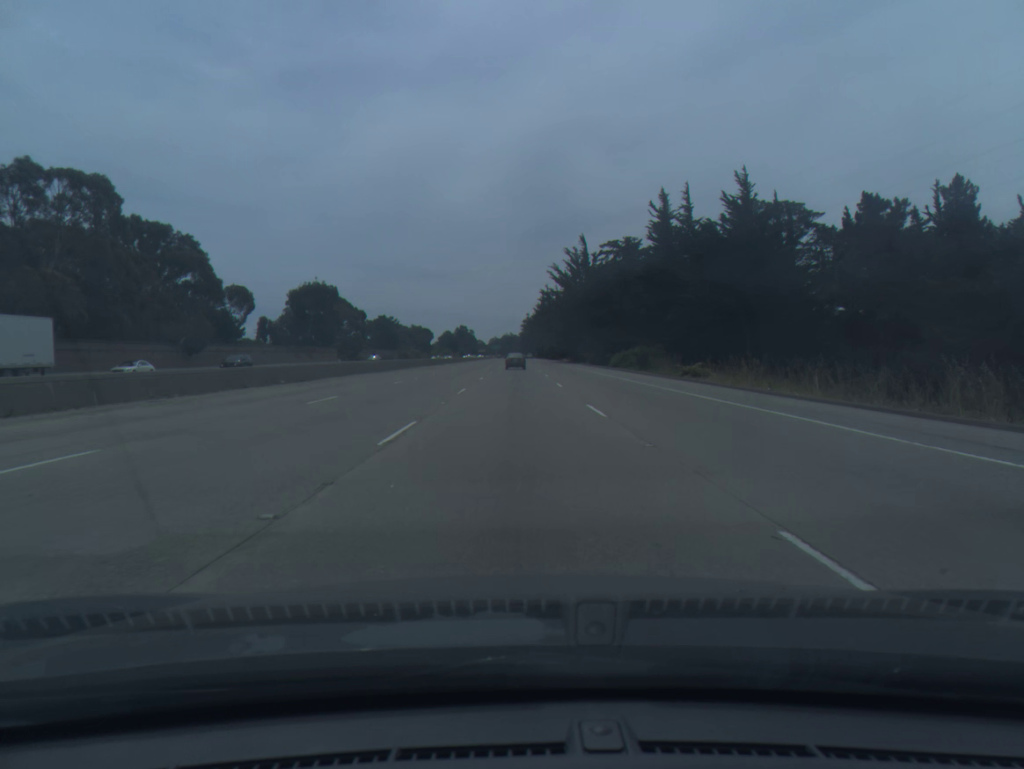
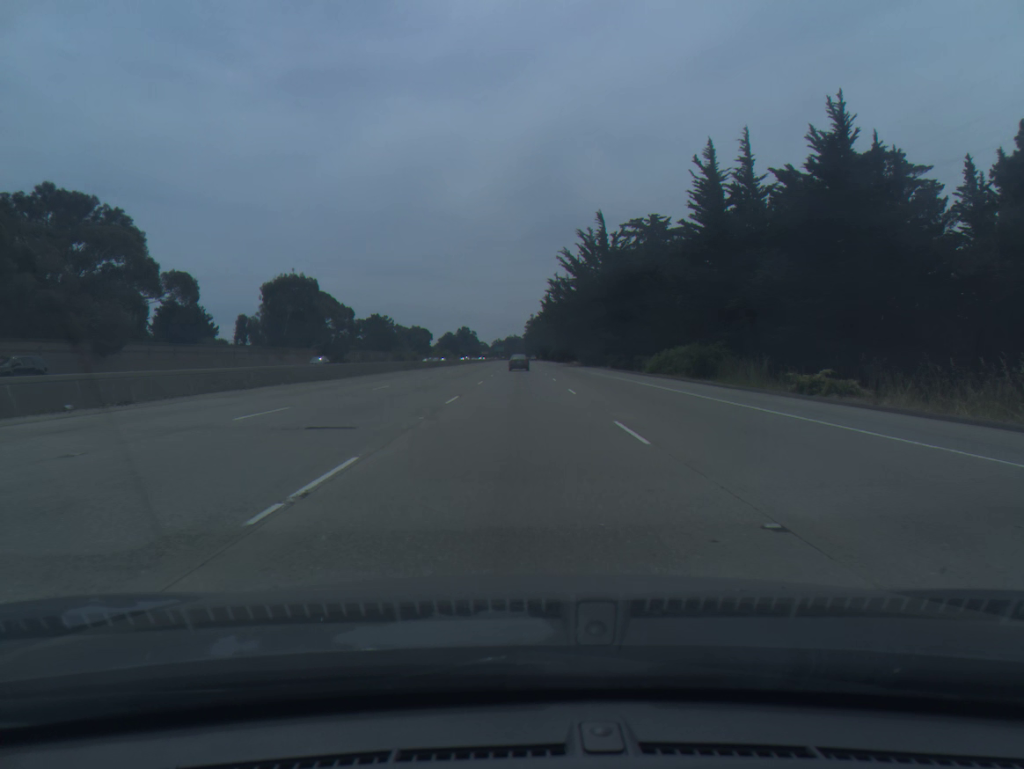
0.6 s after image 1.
(0.0, +20.0) m; 0°
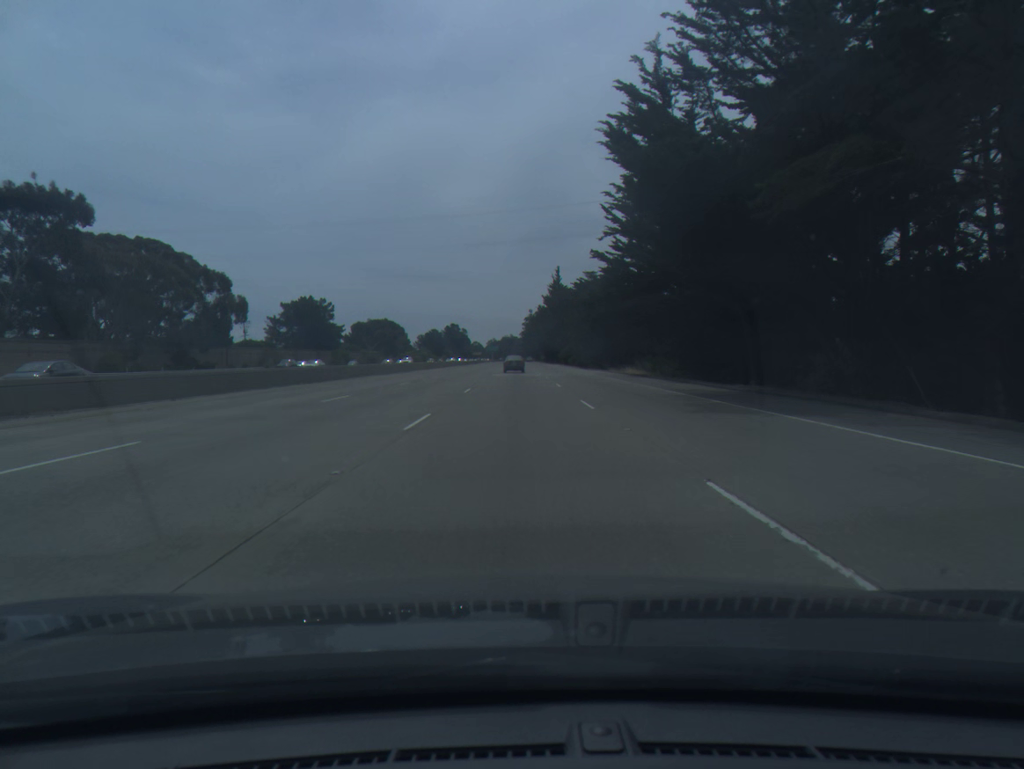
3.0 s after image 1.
(+0.1, +80.1) m; 0°
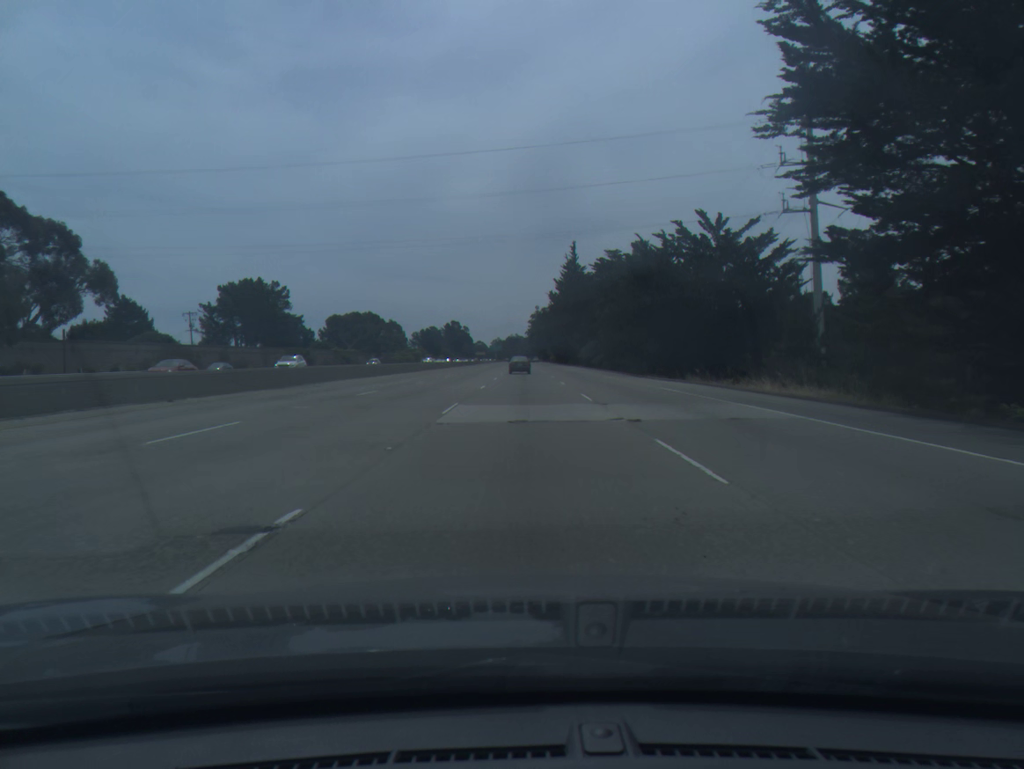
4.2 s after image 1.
(-0.2, +40.1) m; 0°
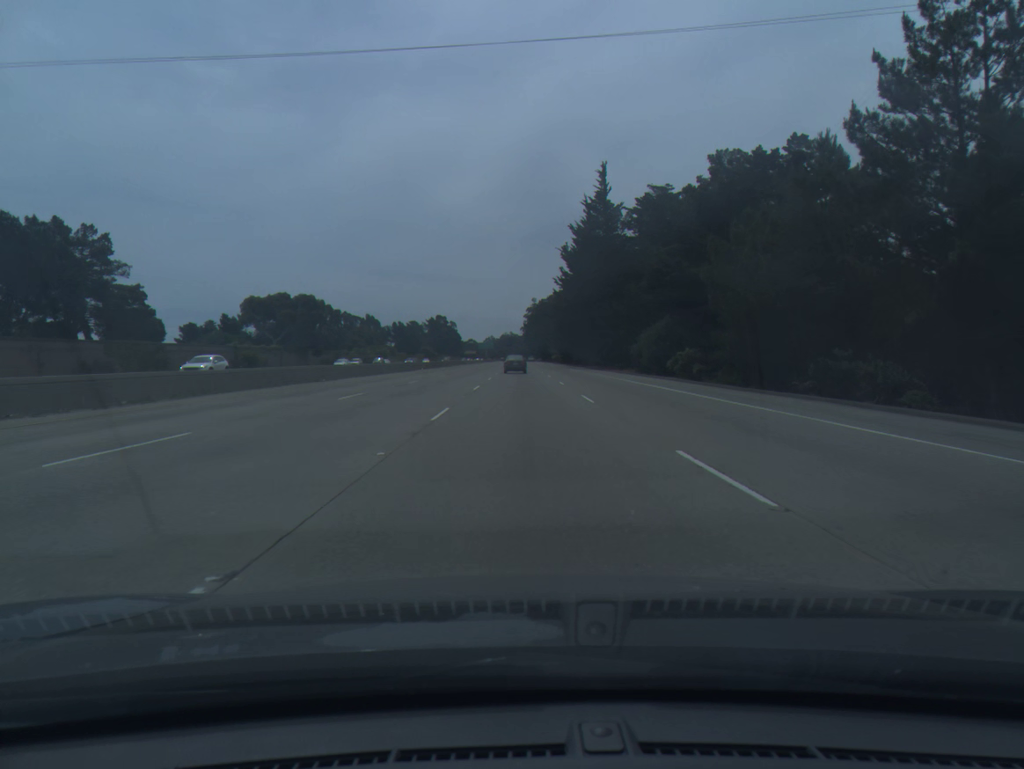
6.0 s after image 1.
(+0.2, +60.1) m; 0°
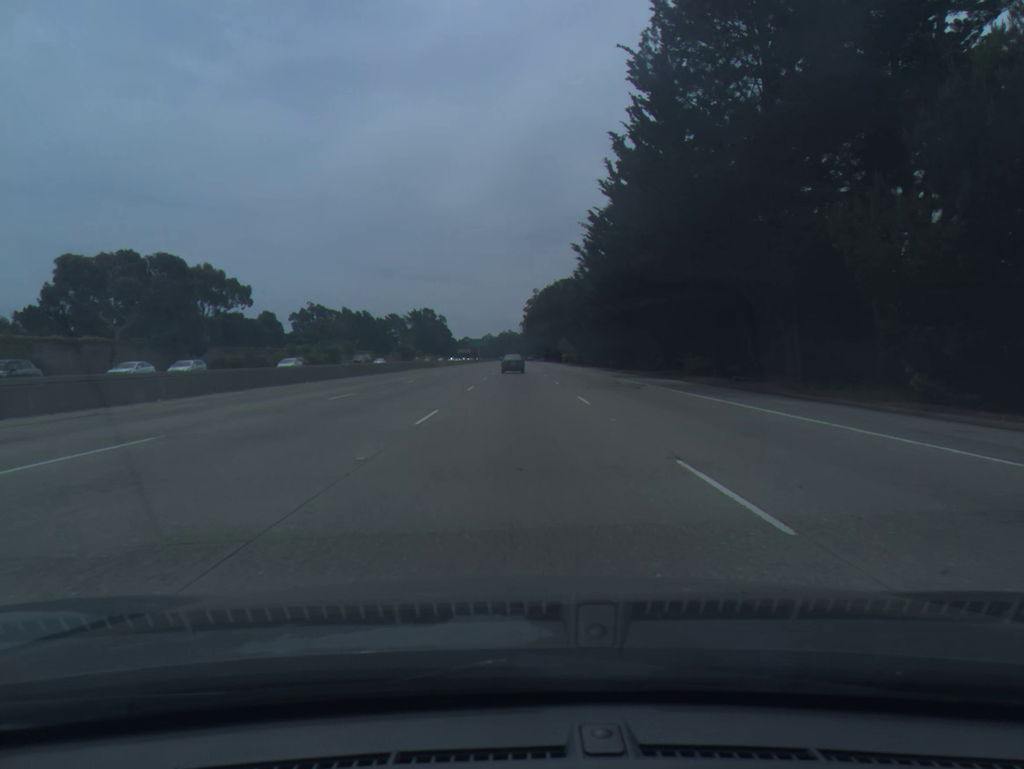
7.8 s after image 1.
(+0.1, +59.1) m; 0°
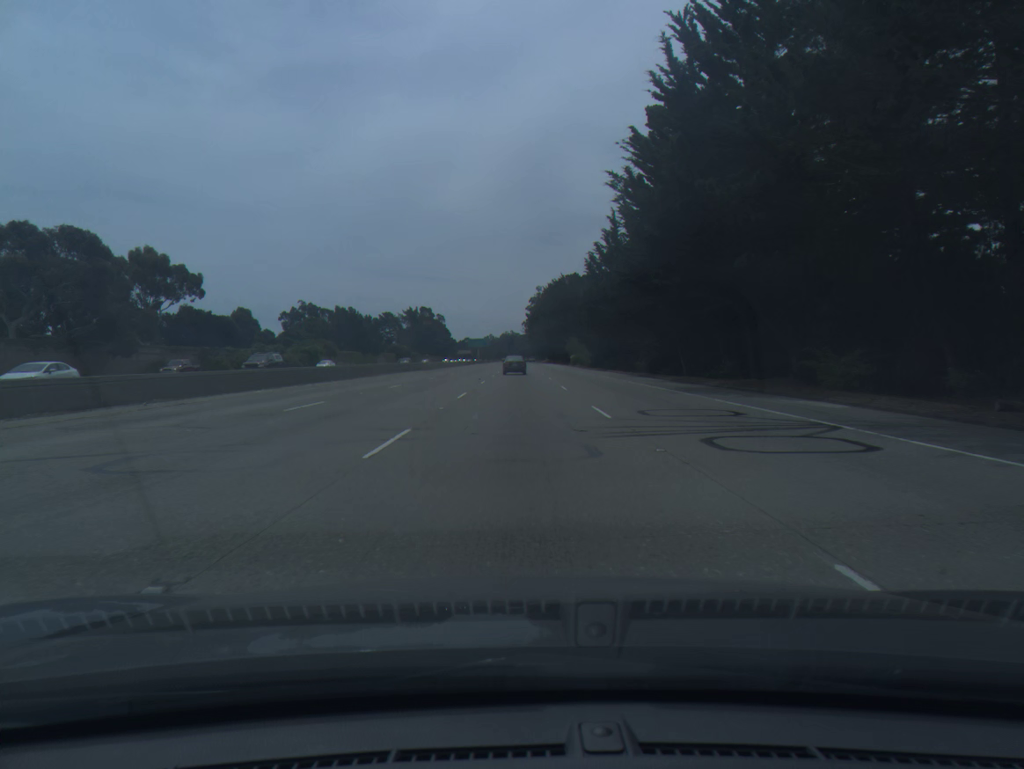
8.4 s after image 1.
(0.0, +19.3) m; 0°
